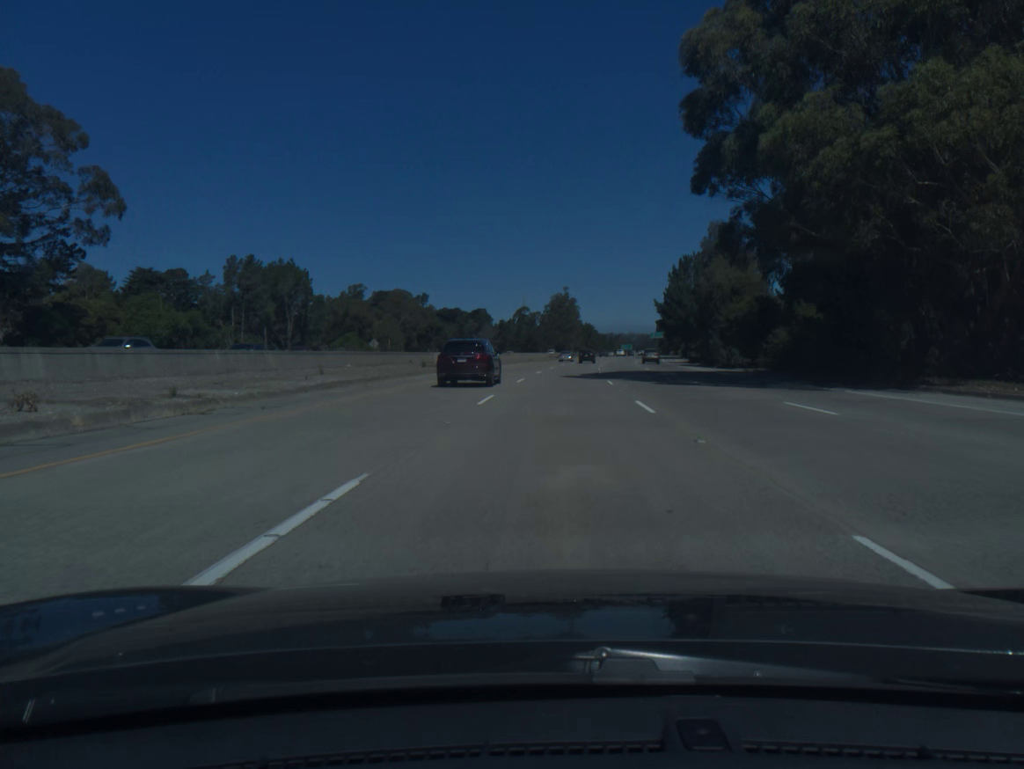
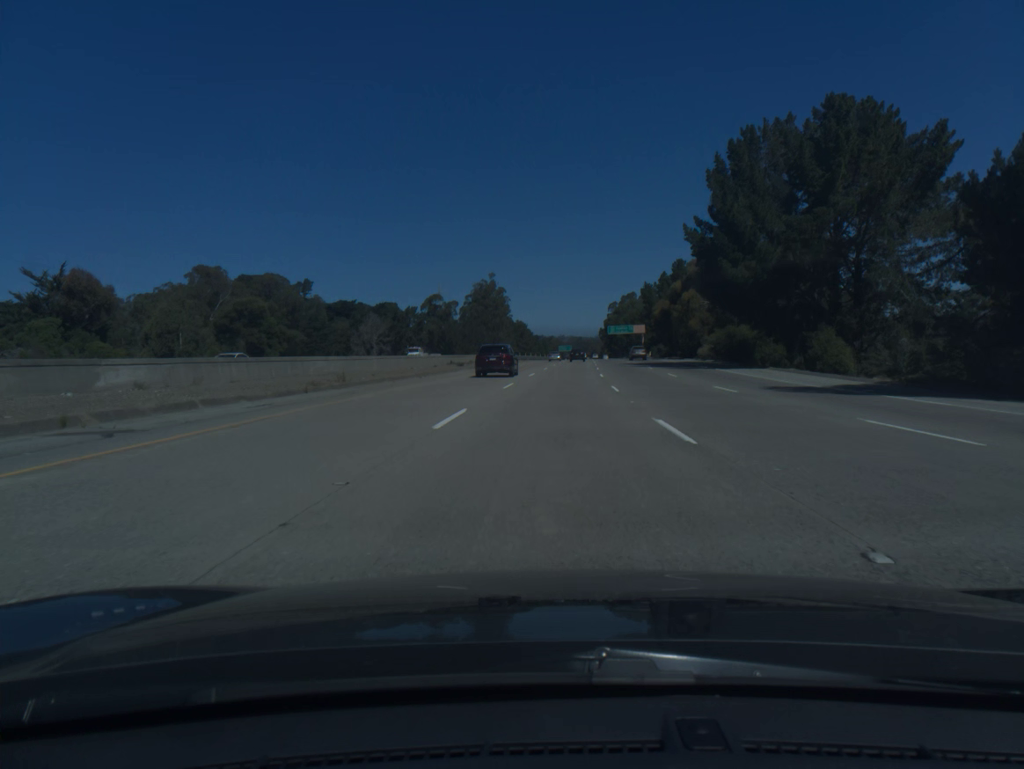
(+3.8, +78.5) m; +5°
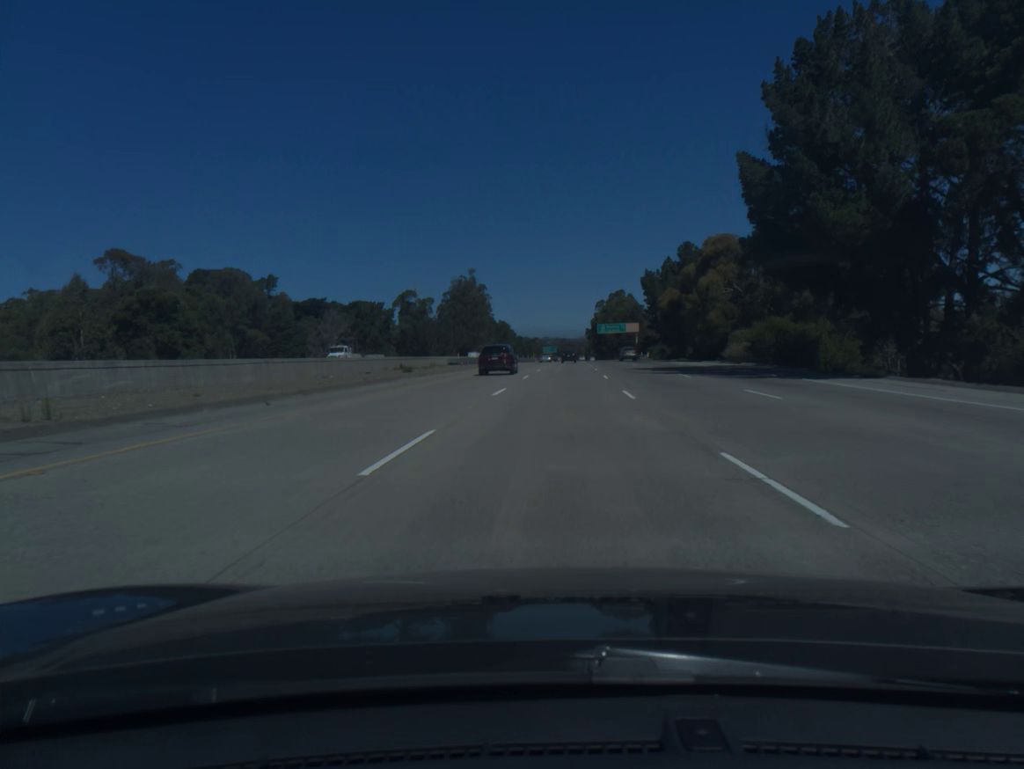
(+0.2, +19.7) m; +1°
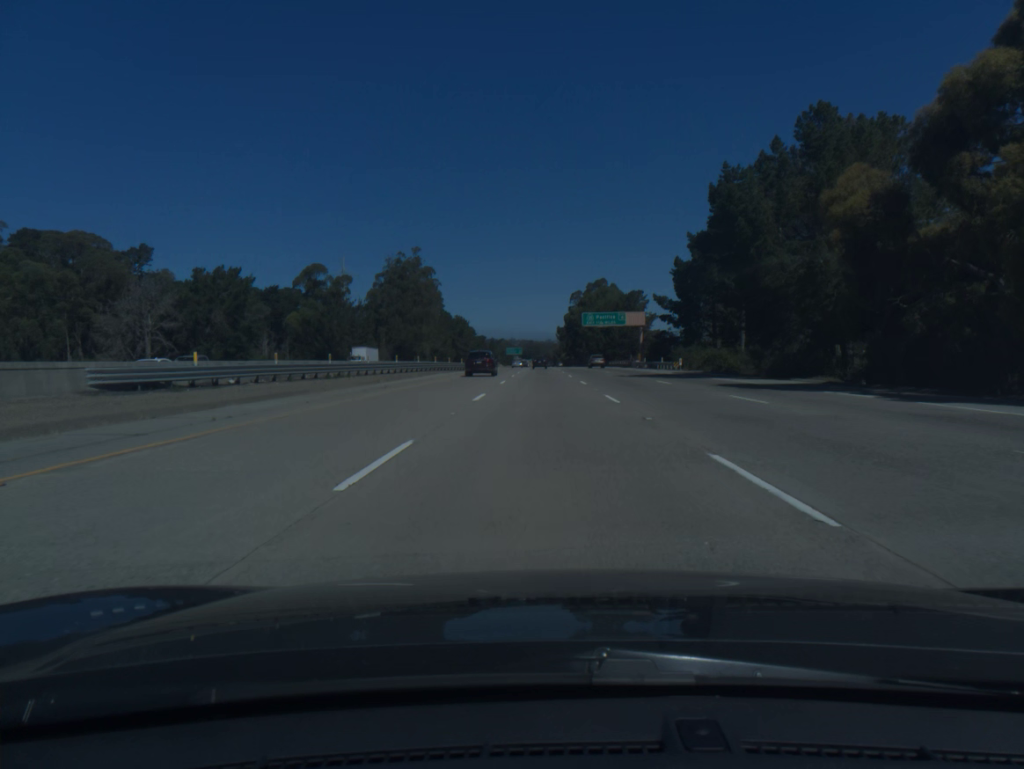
(+1.7, +59.0) m; +3°
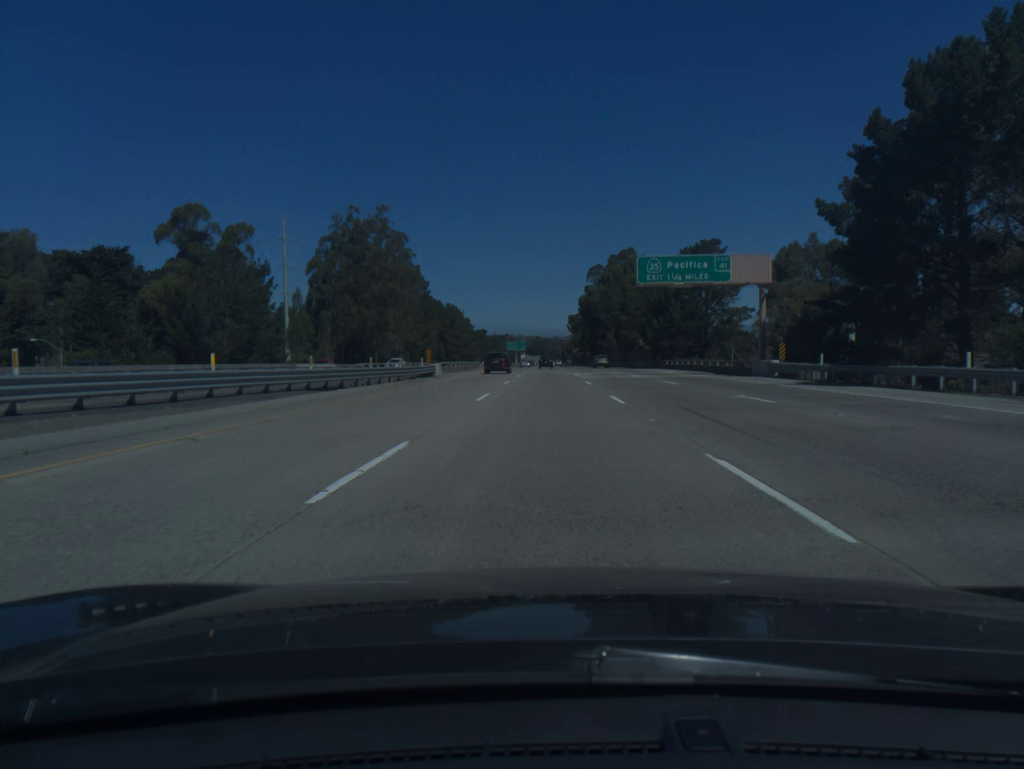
(-0.2, +59.1) m; 0°
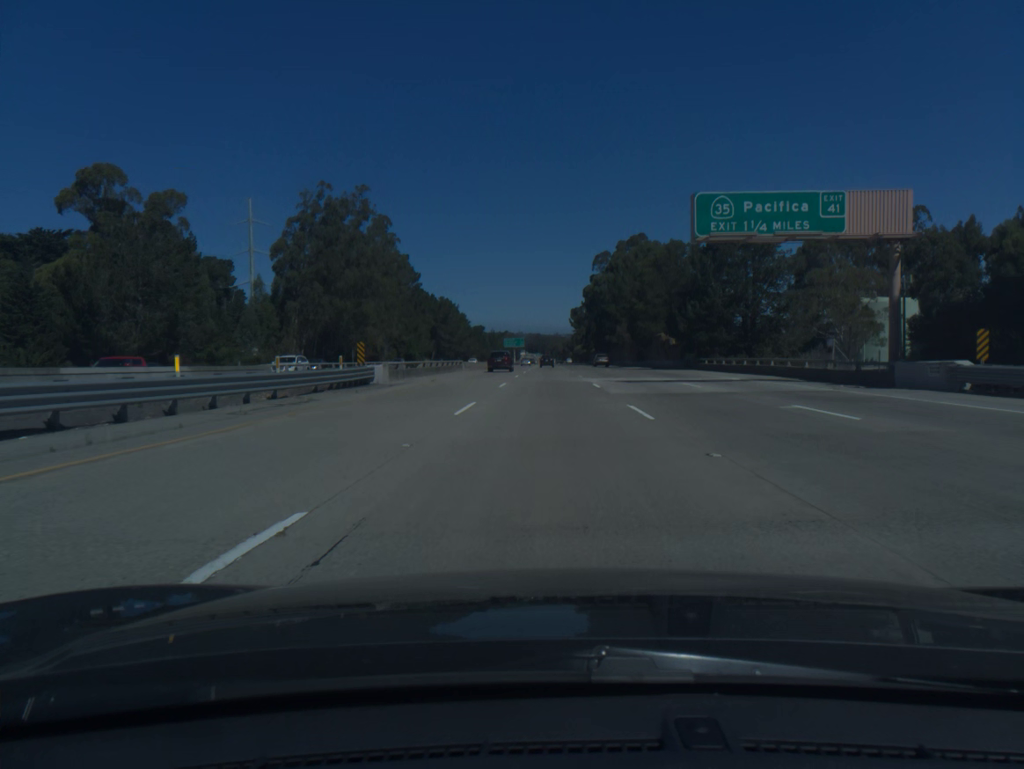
(0.0, +19.7) m; 0°
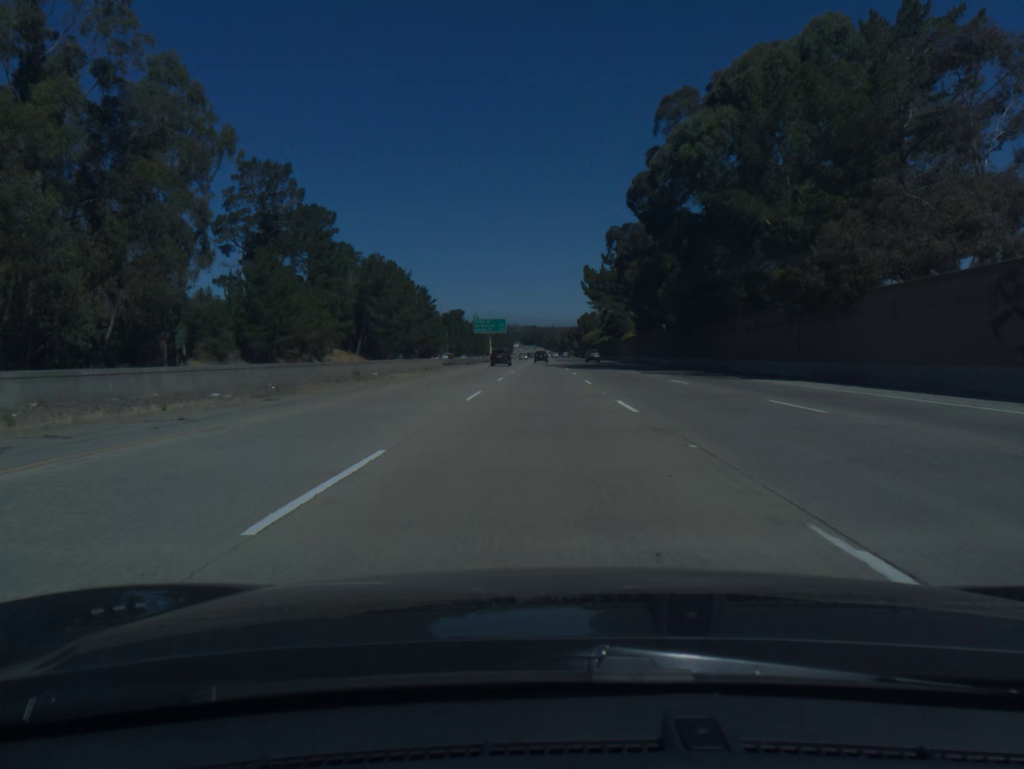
(+0.4, +98.8) m; 0°
